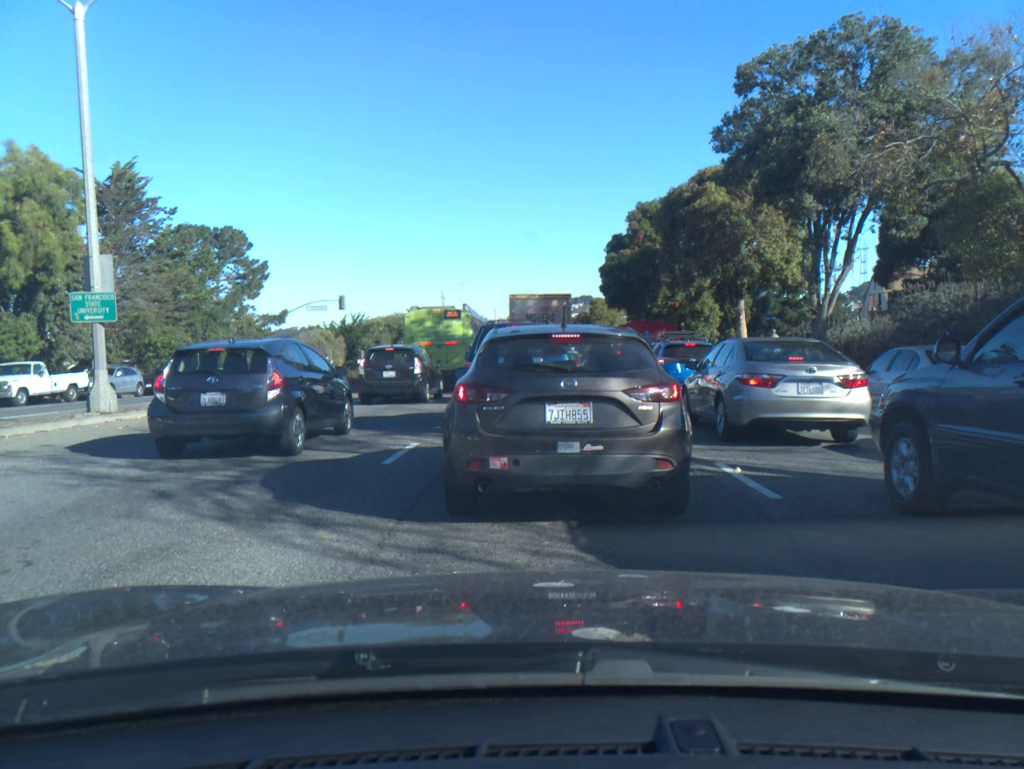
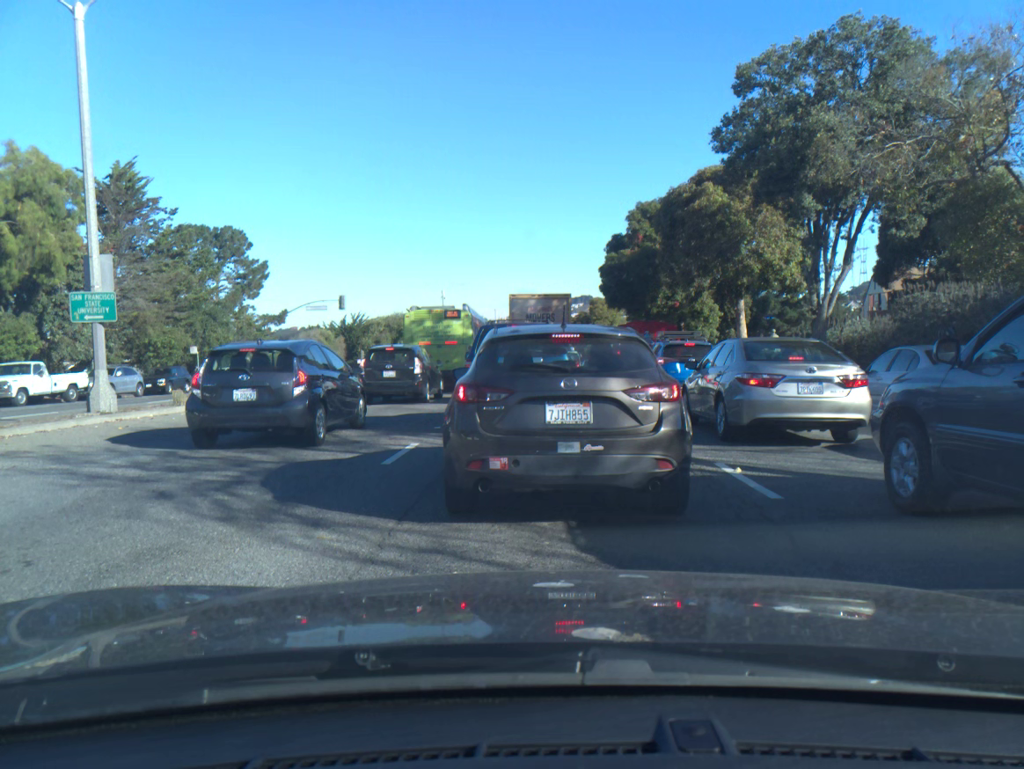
(0.0, 0.0) m; 0°
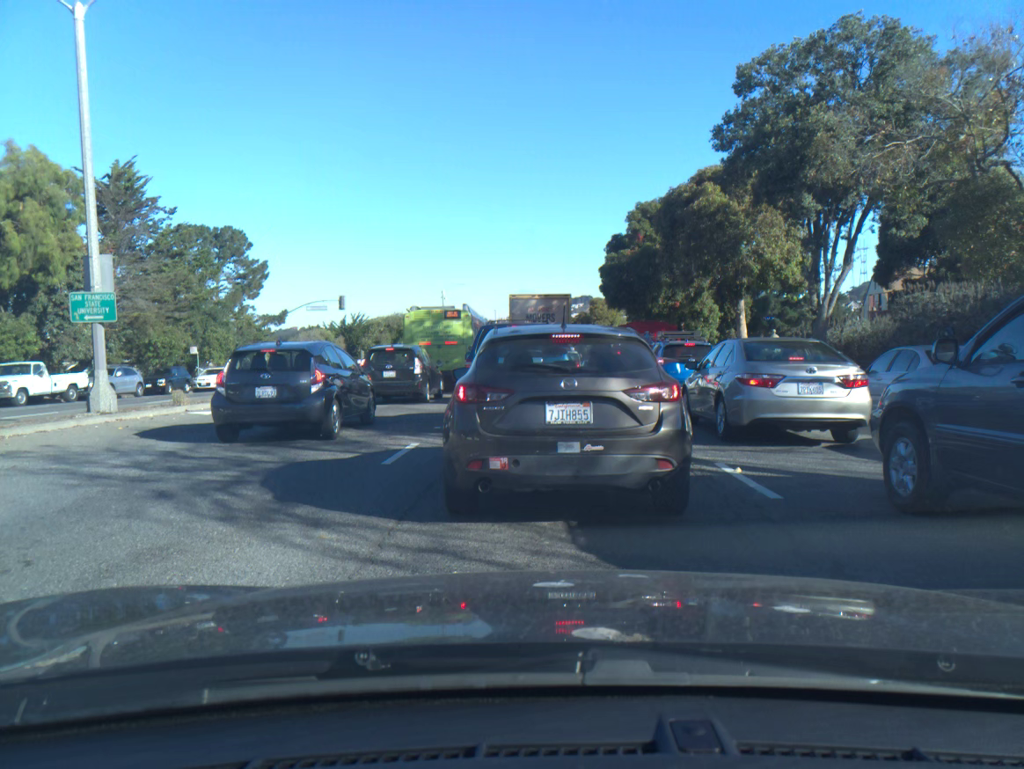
(0.0, 0.0) m; 0°
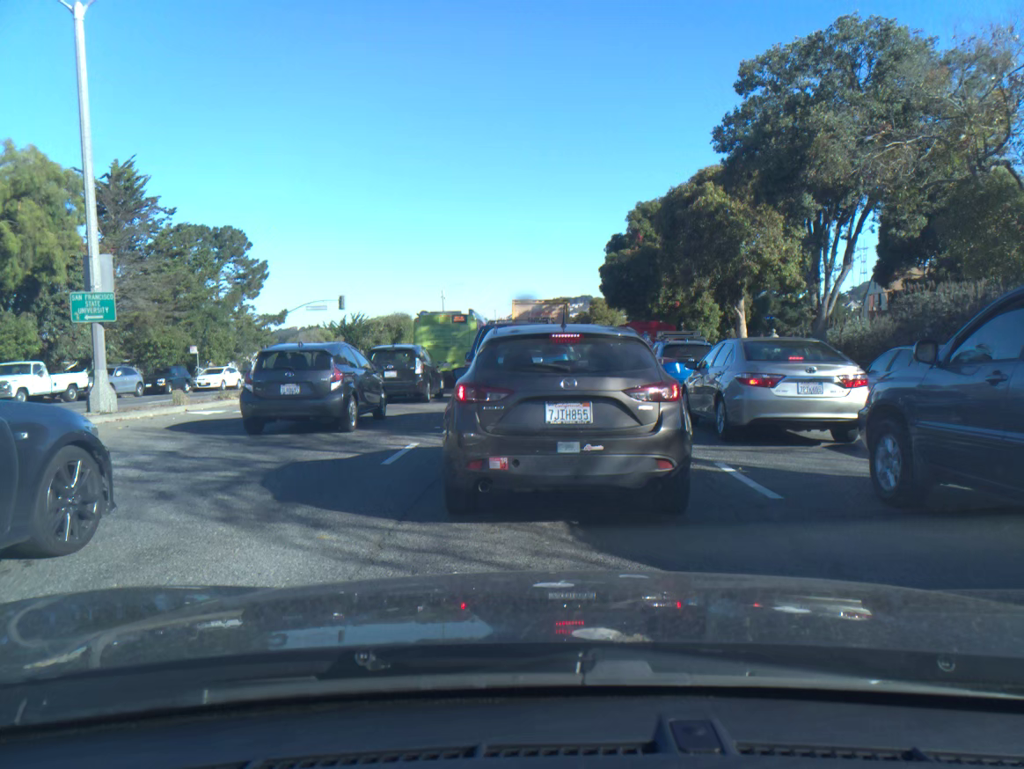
(0.0, 0.0) m; 0°
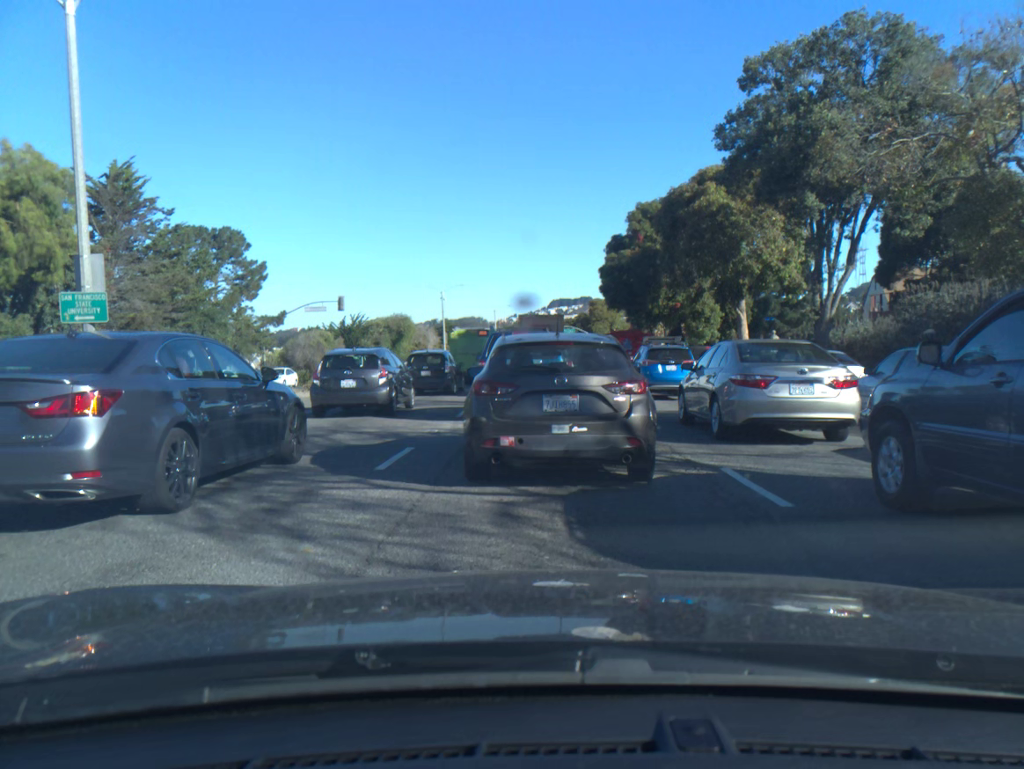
(0.0, +0.3) m; 0°
